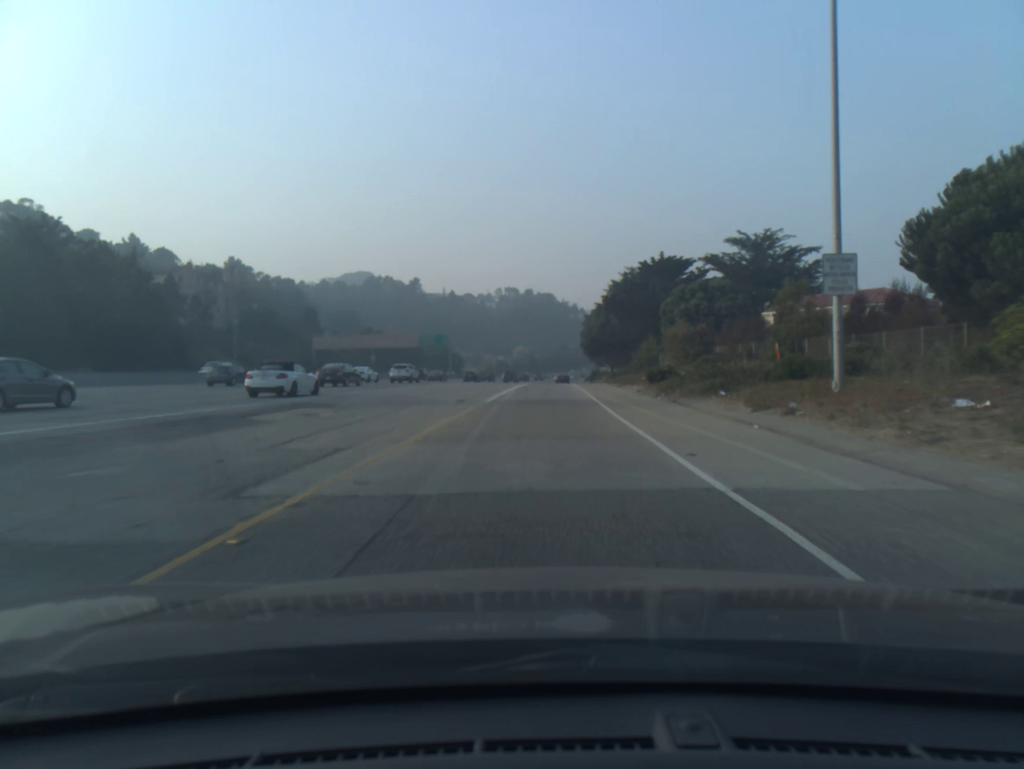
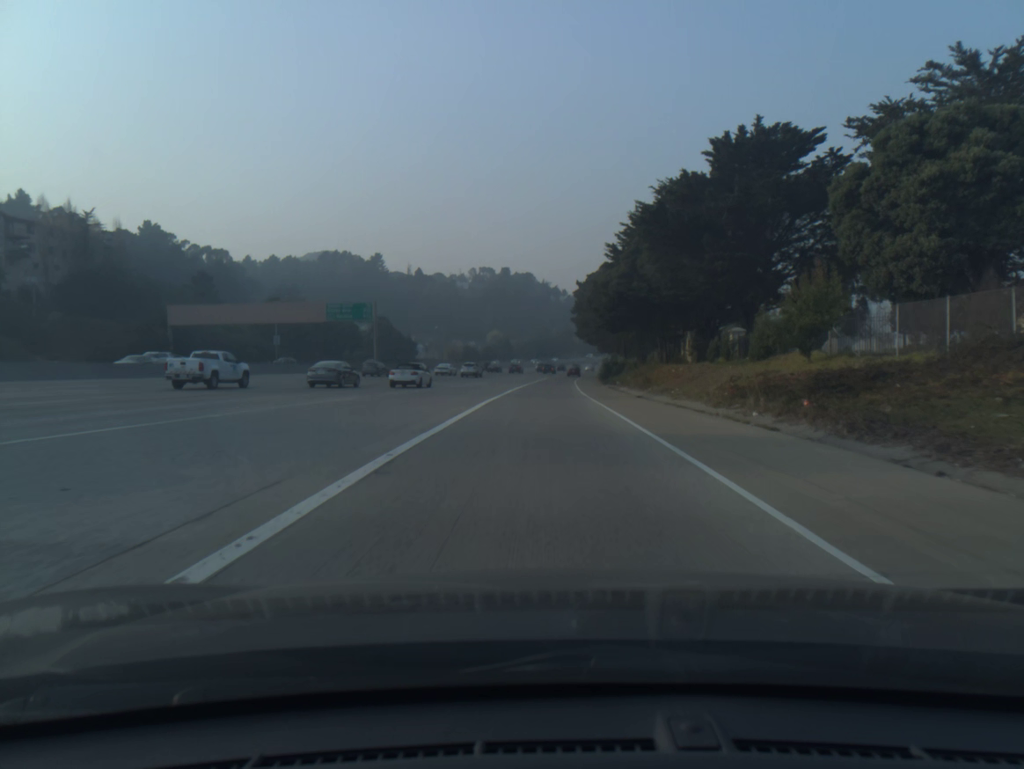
(+0.5, +55.7) m; +2°
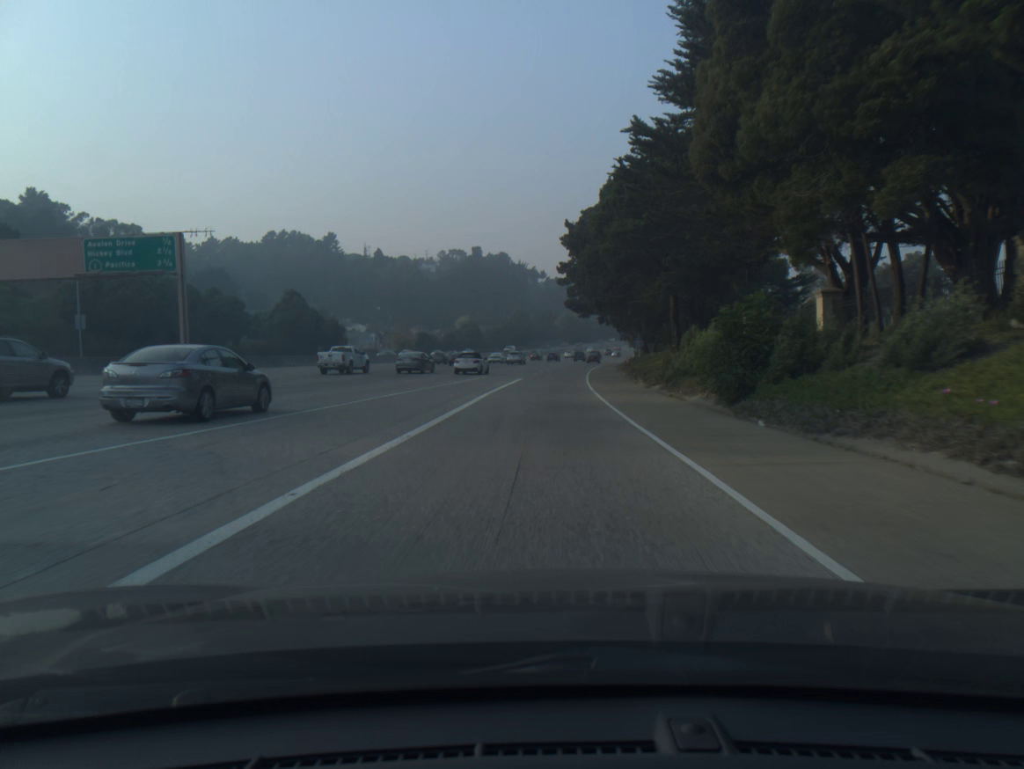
(+0.8, +51.4) m; +2°
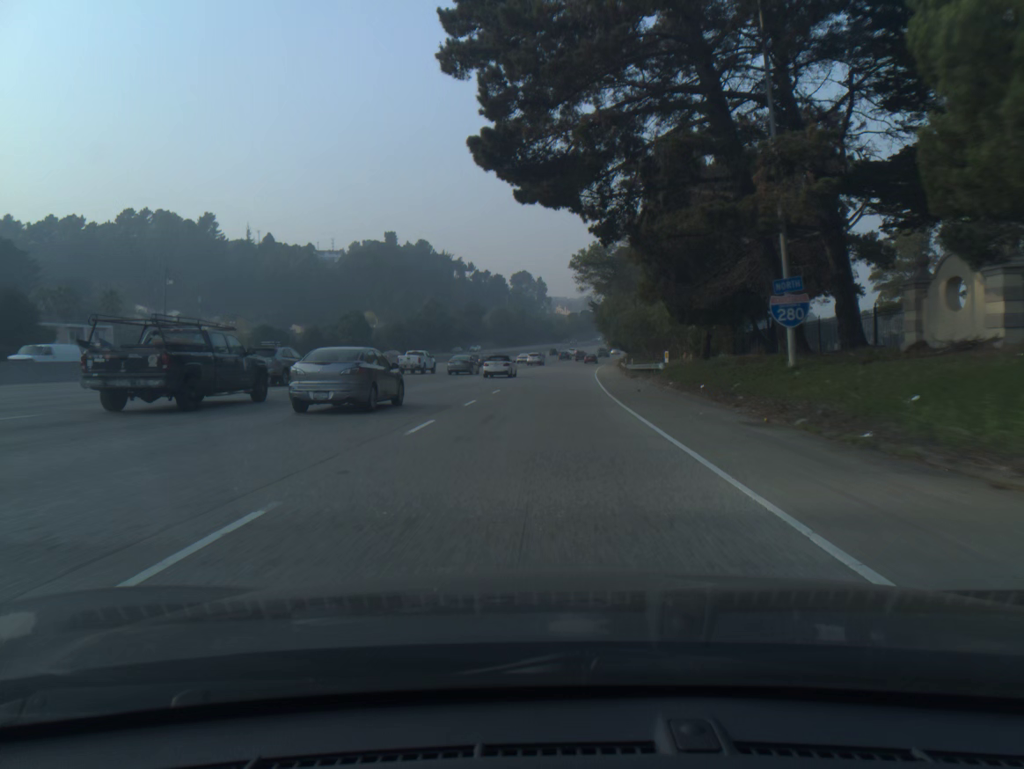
(+2.8, +71.1) m; +5°
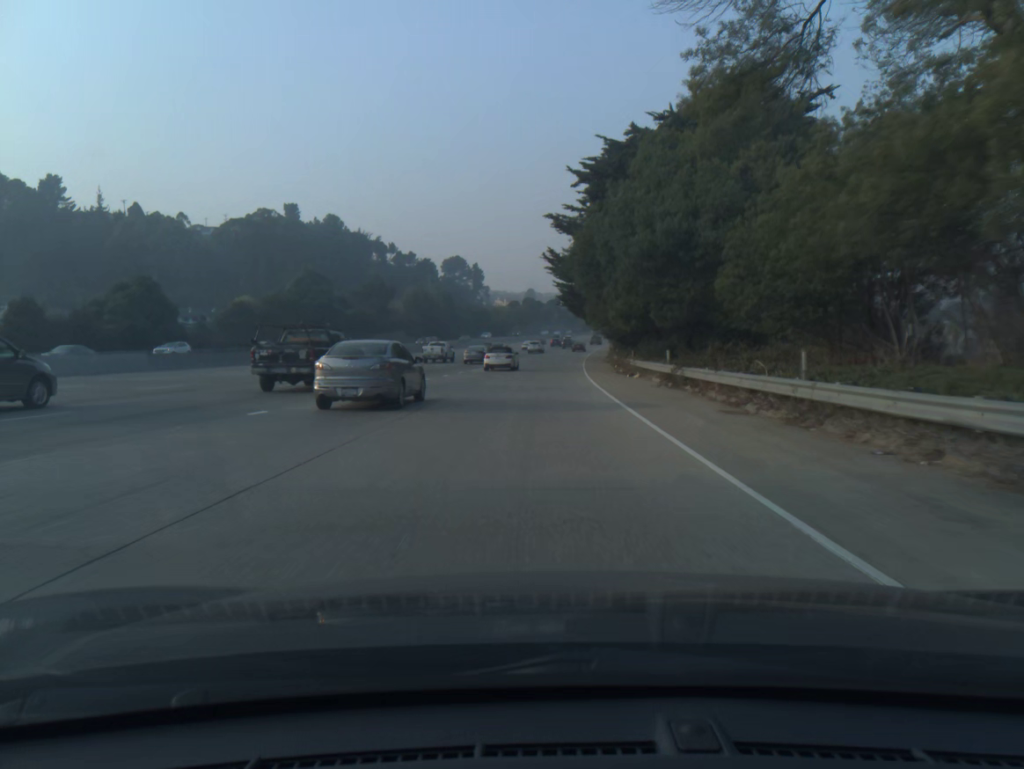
(+2.1, +58.4) m; +4°
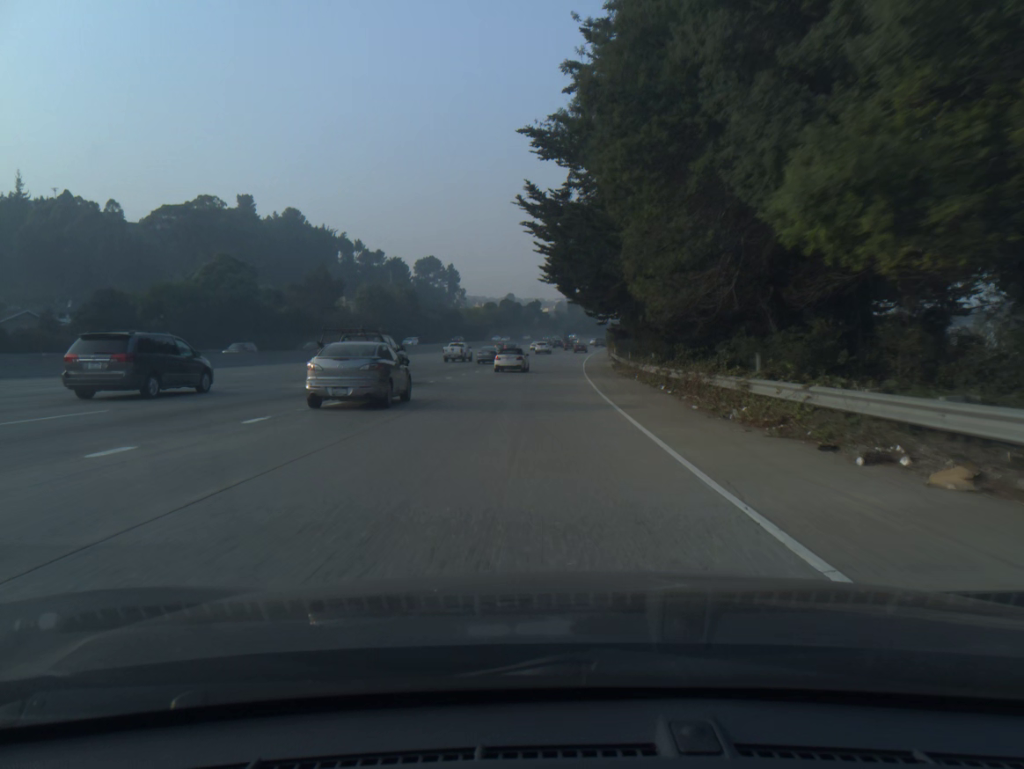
(+0.4, +28.3) m; +1°
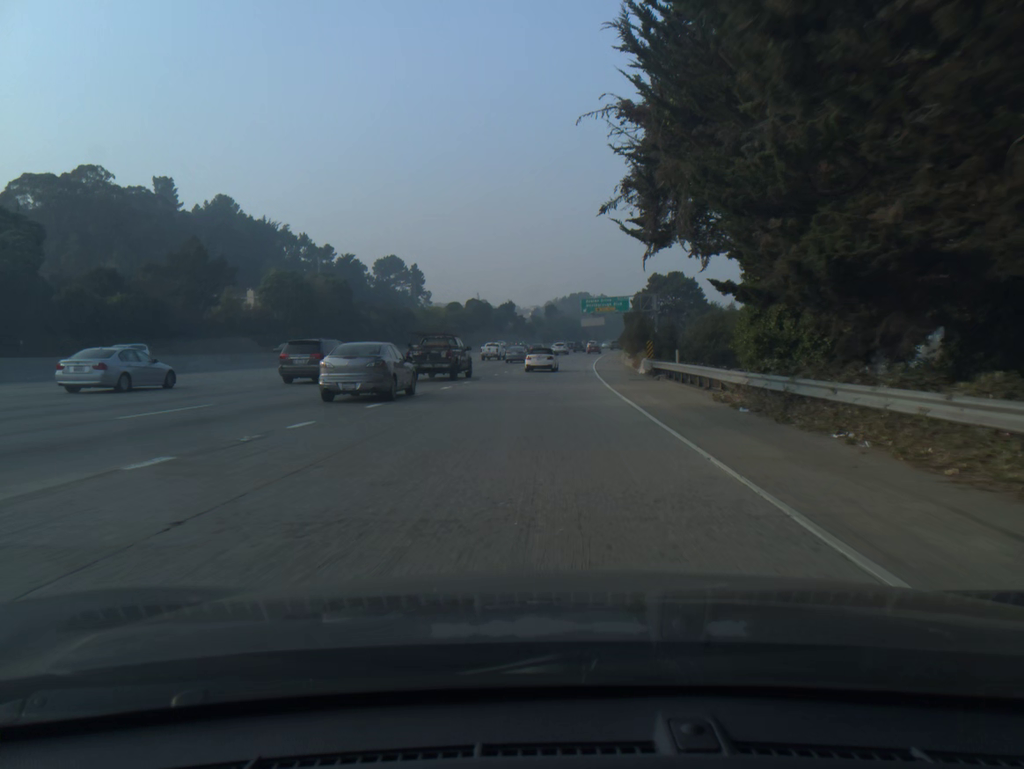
(+0.5, +41.6) m; +2°
